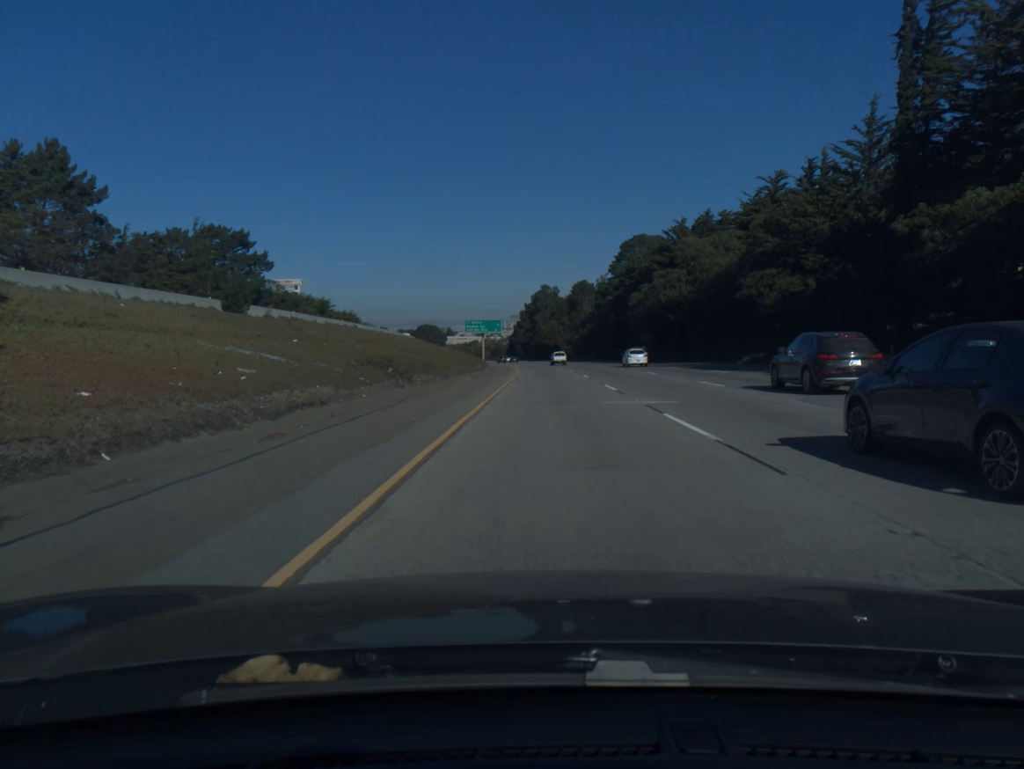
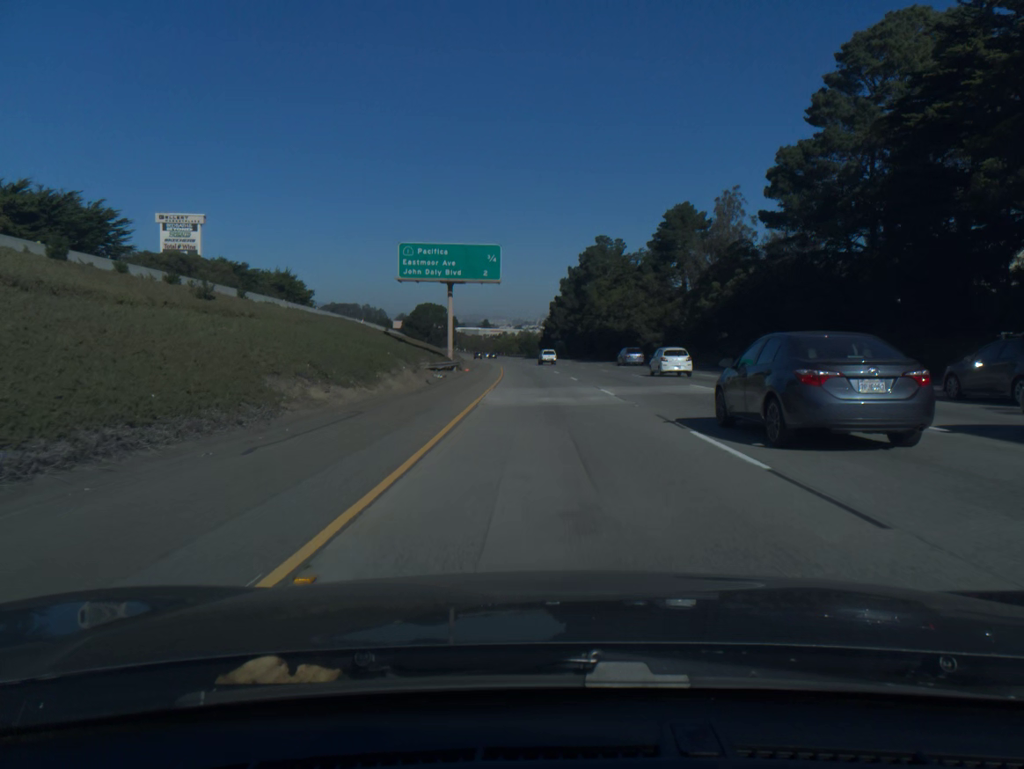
(-1.6, +101.7) m; -3°
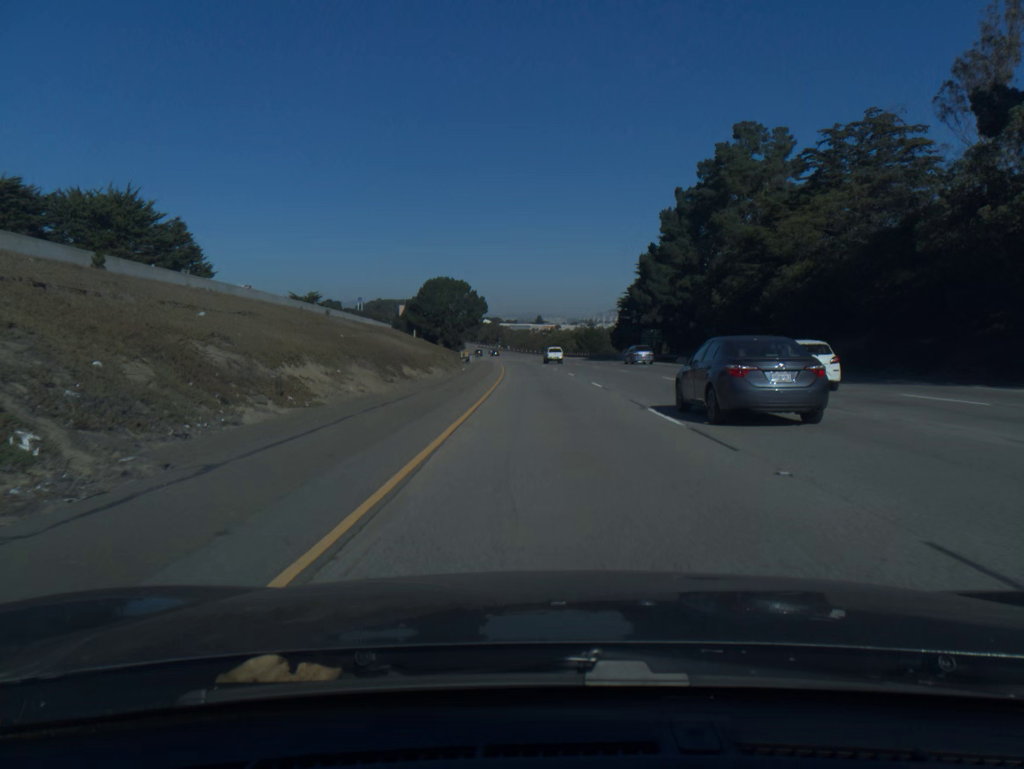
(-2.9, +81.0) m; -4°
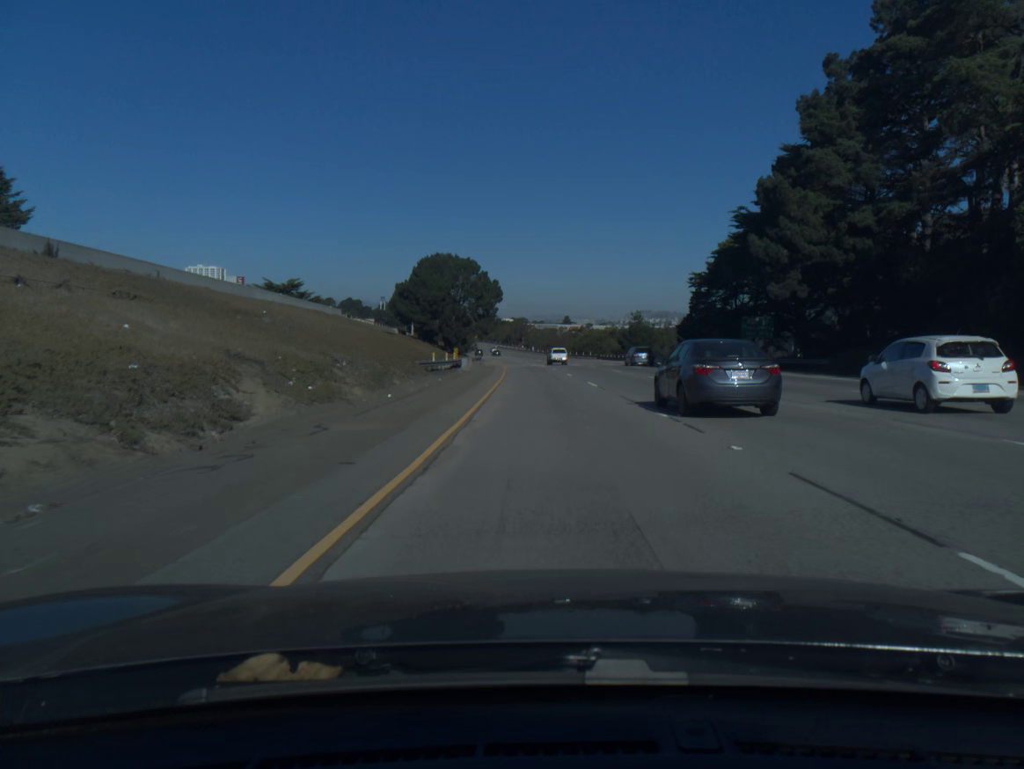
(-0.7, +40.4) m; -2°
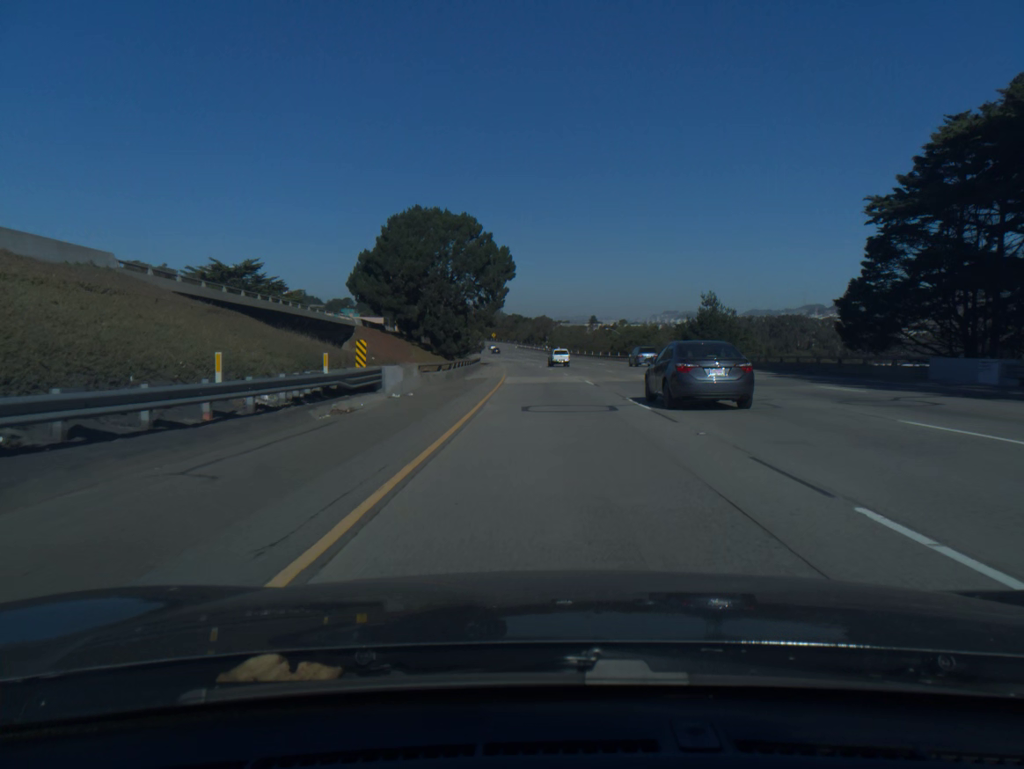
(-0.6, +40.6) m; -2°
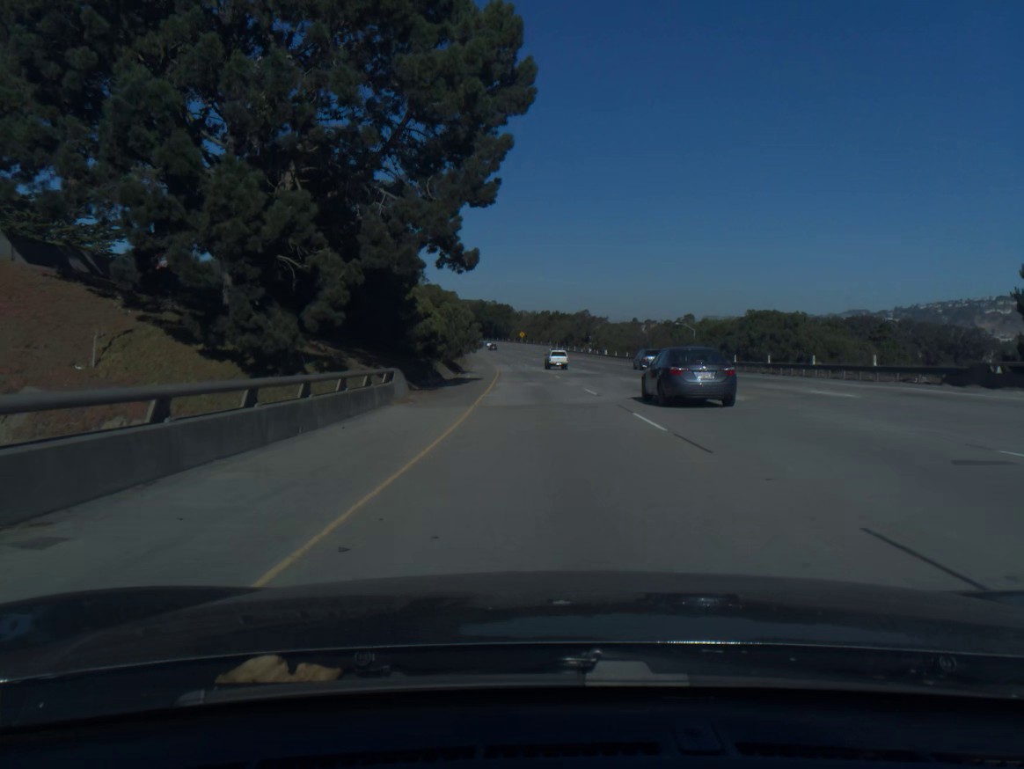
(-1.4, +61.4) m; -3°
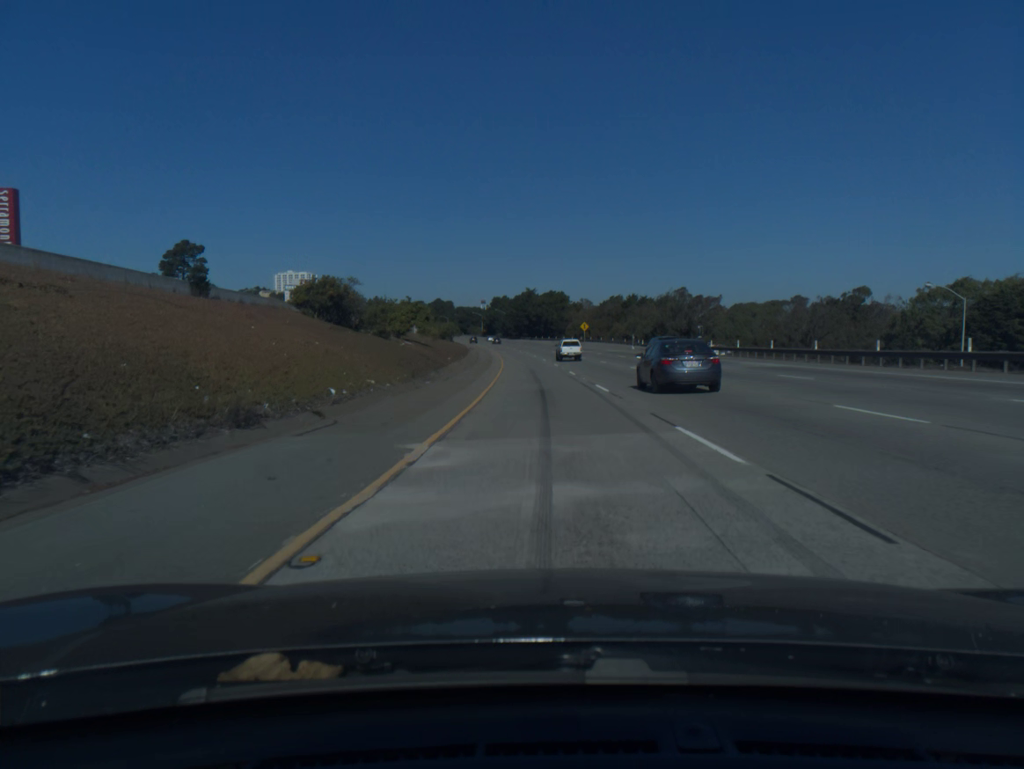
(-3.1, +82.6) m; -4°
